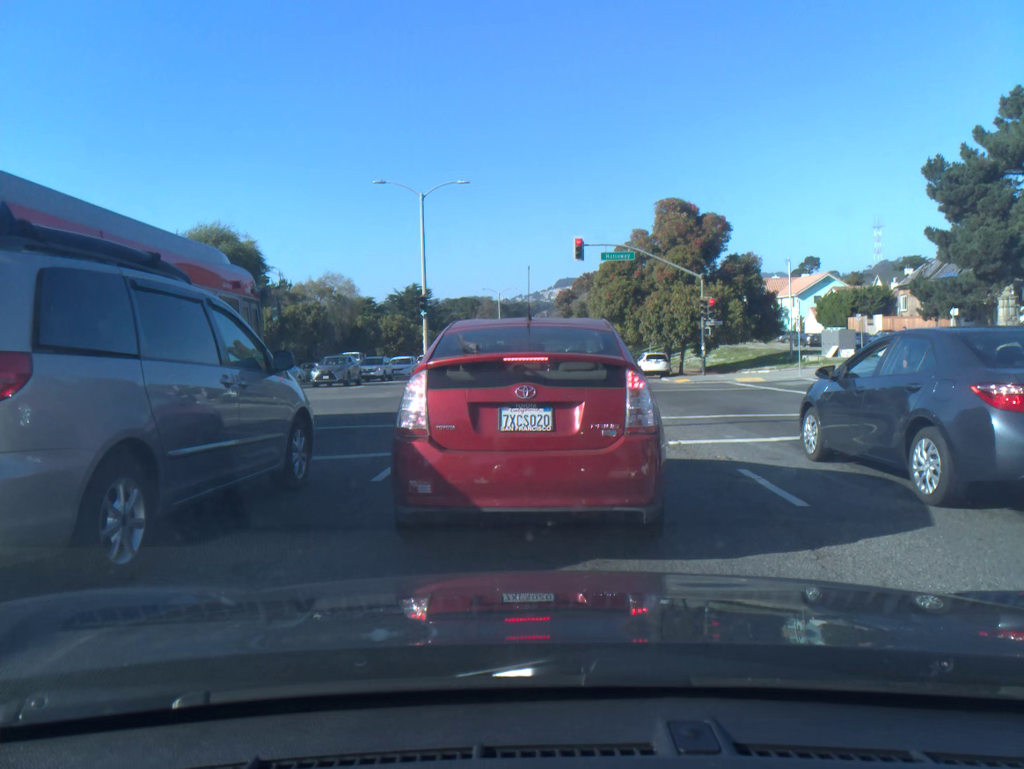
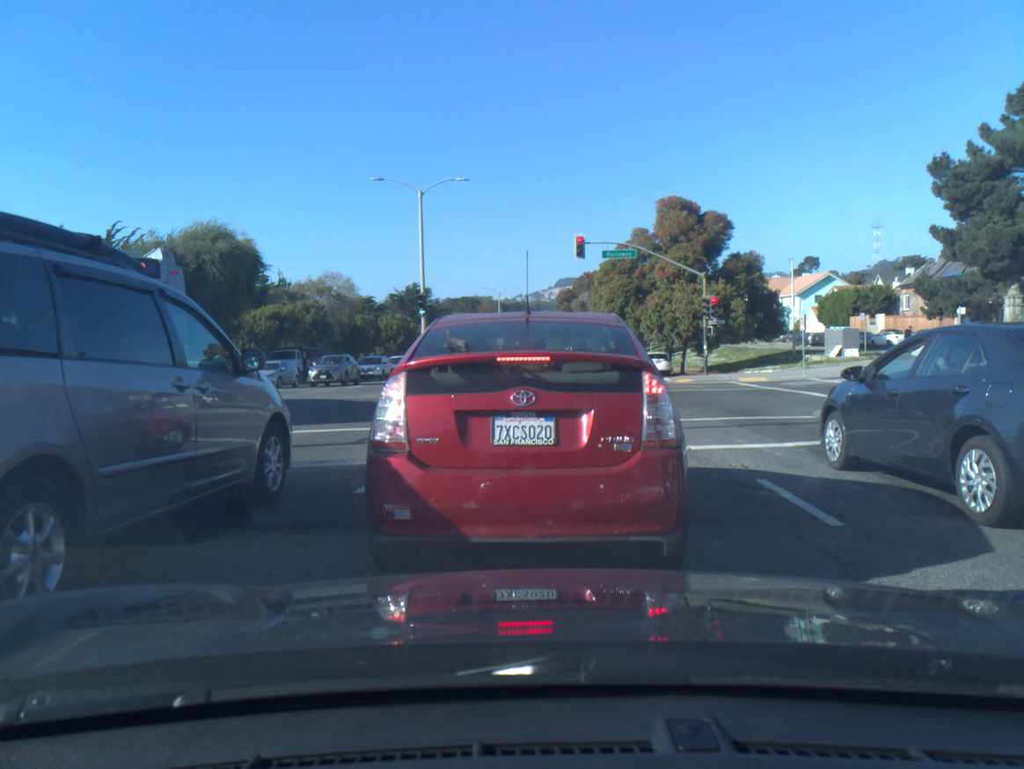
(0.0, +0.7) m; 0°
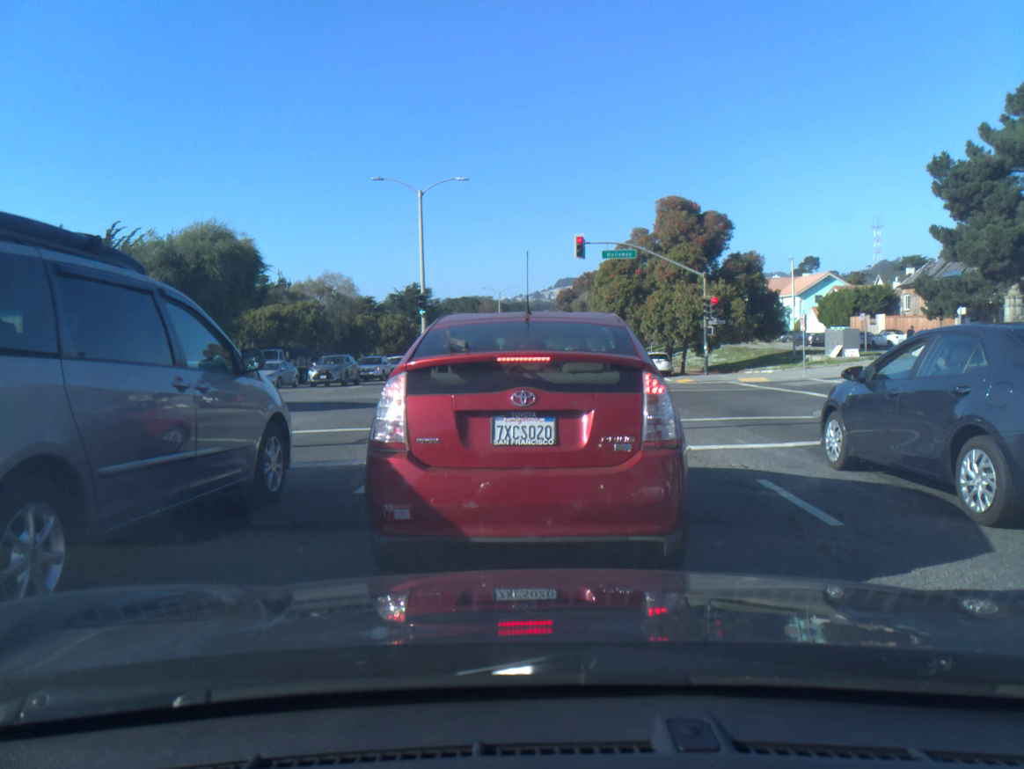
(0.0, 0.0) m; 0°
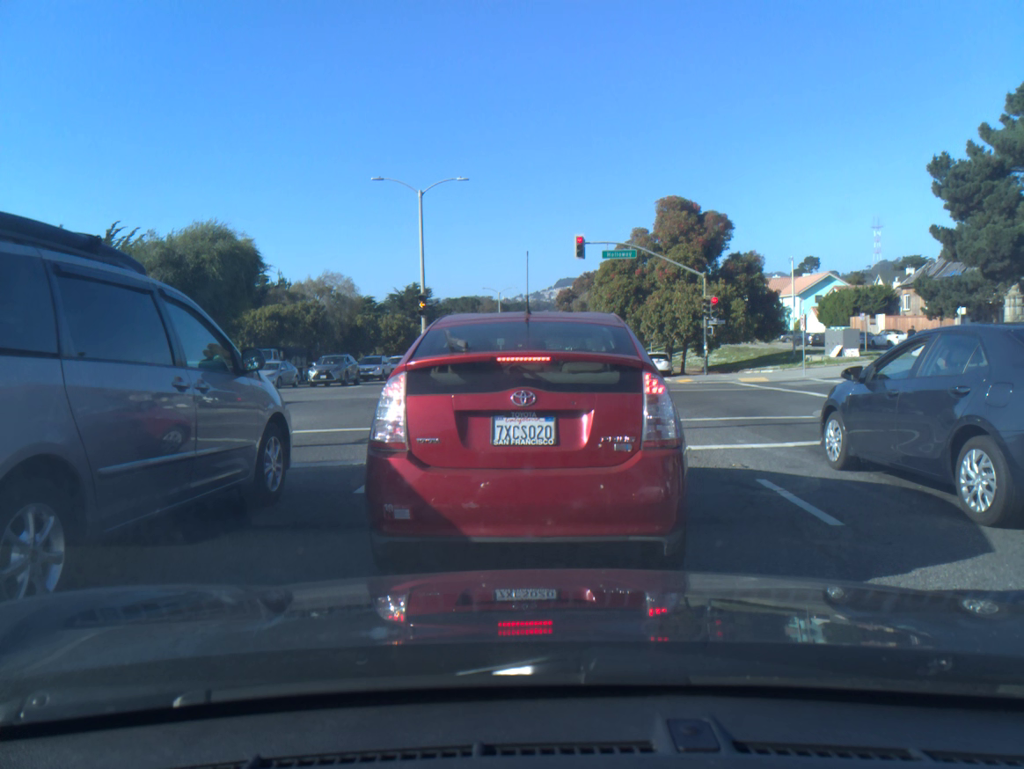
(0.0, 0.0) m; 0°
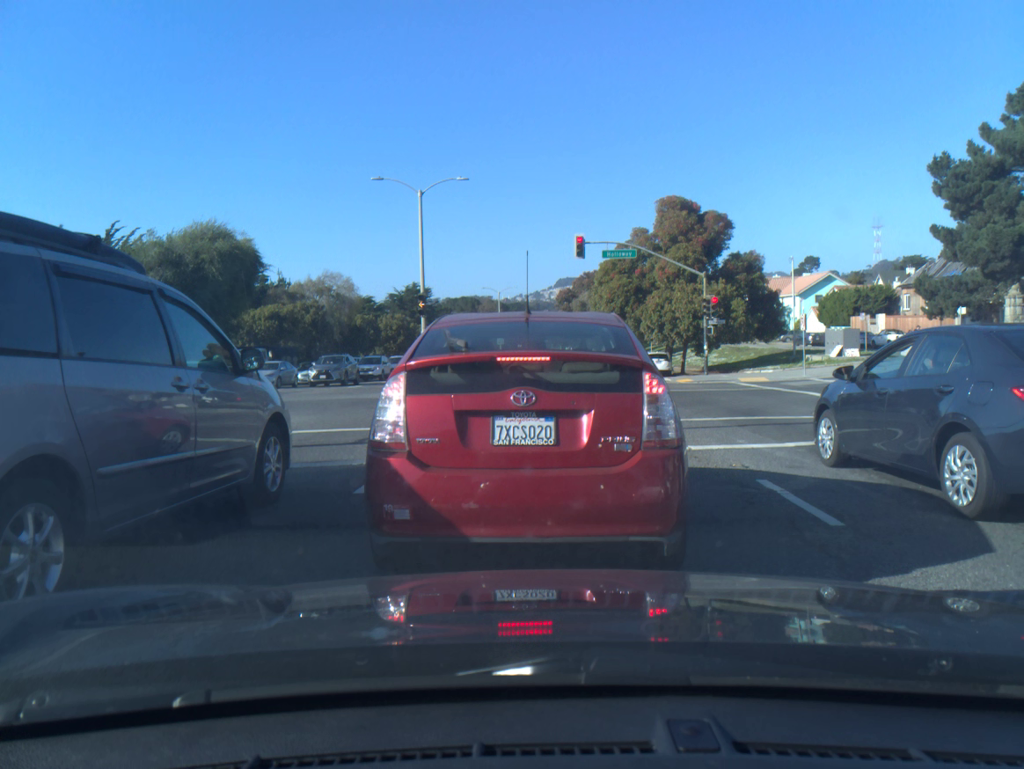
(0.0, 0.0) m; 0°
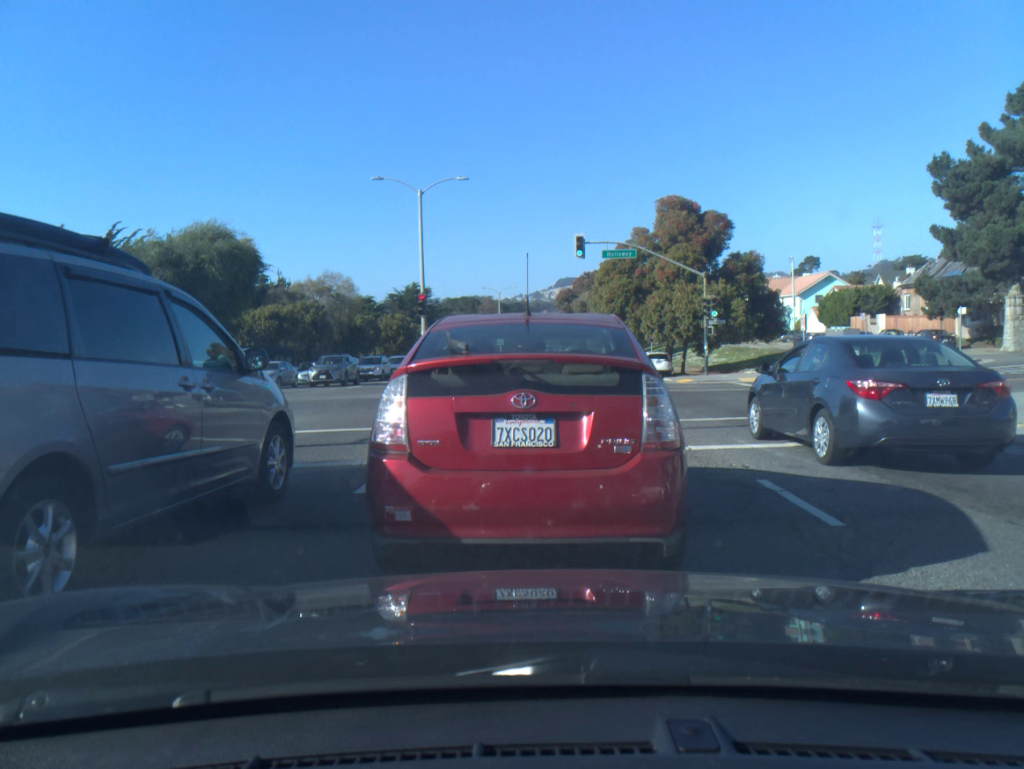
(+0.1, 0.0) m; 0°
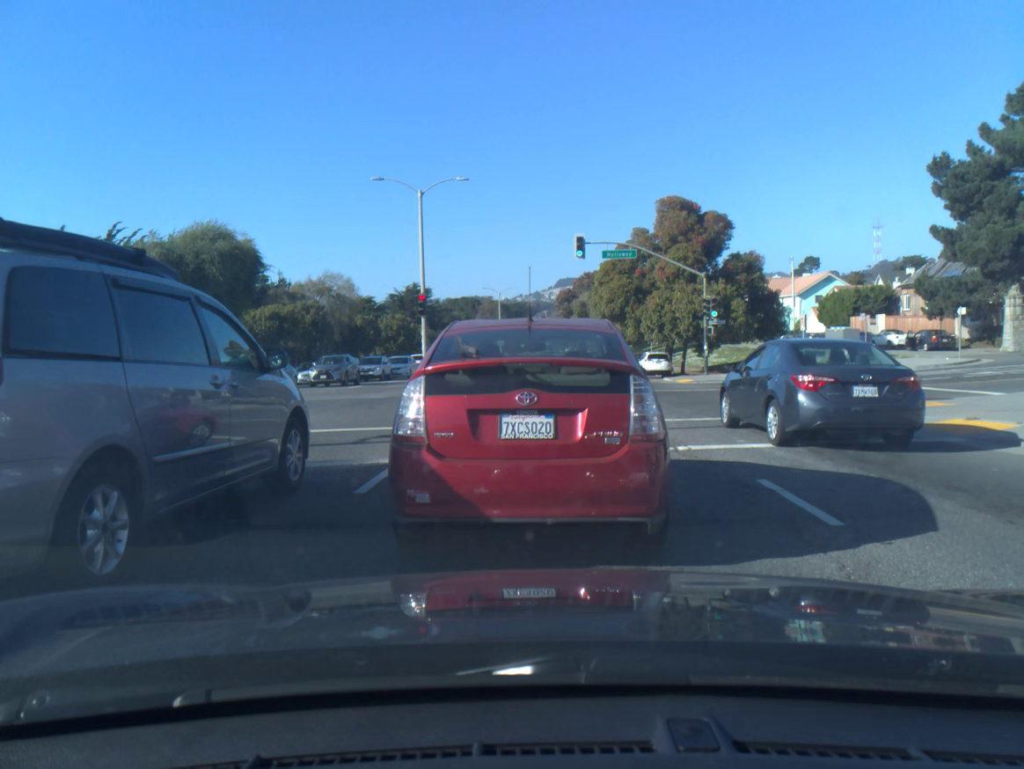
(0.0, 0.0) m; 0°
